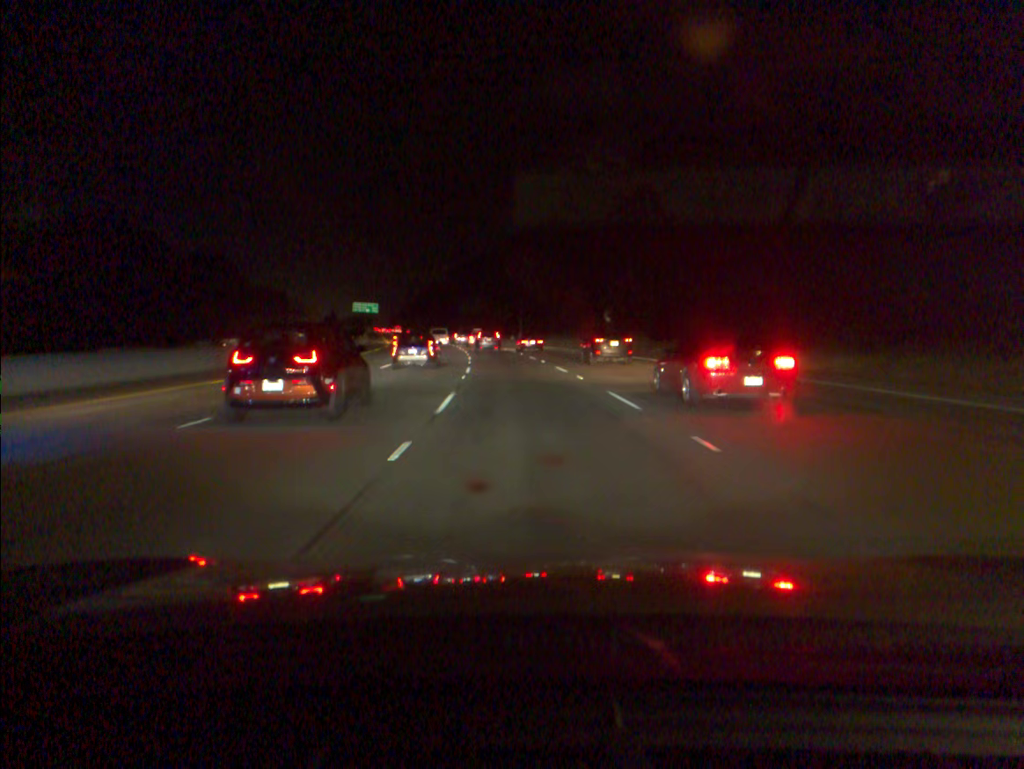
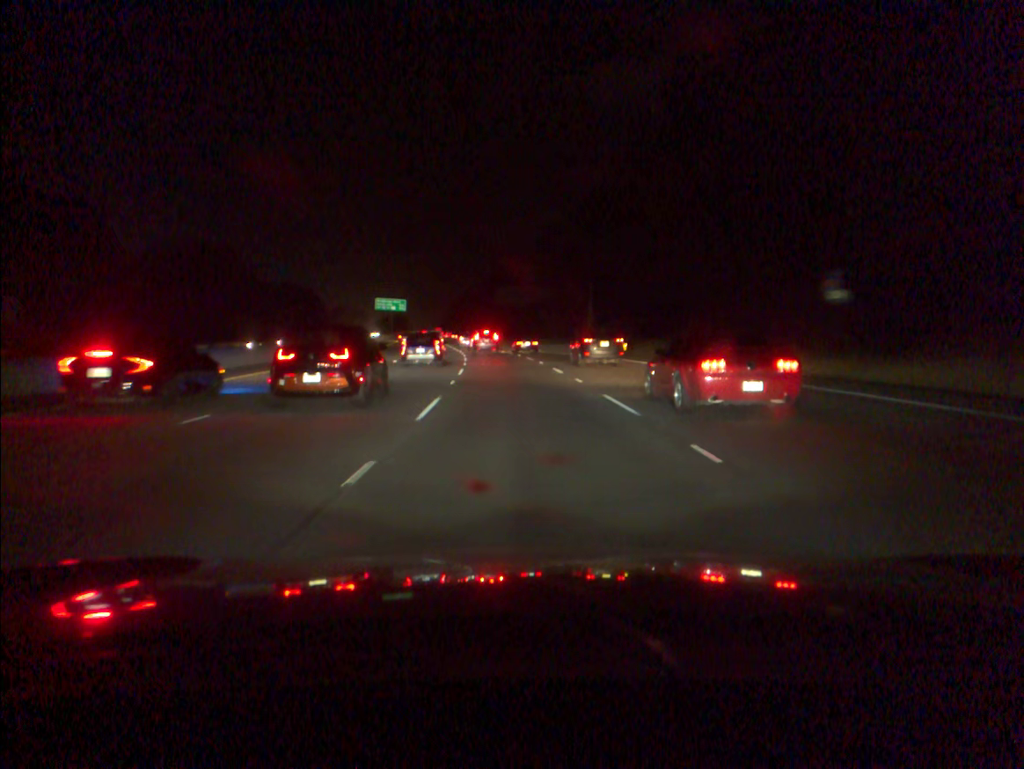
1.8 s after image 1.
(-1.5, +44.8) m; -4°
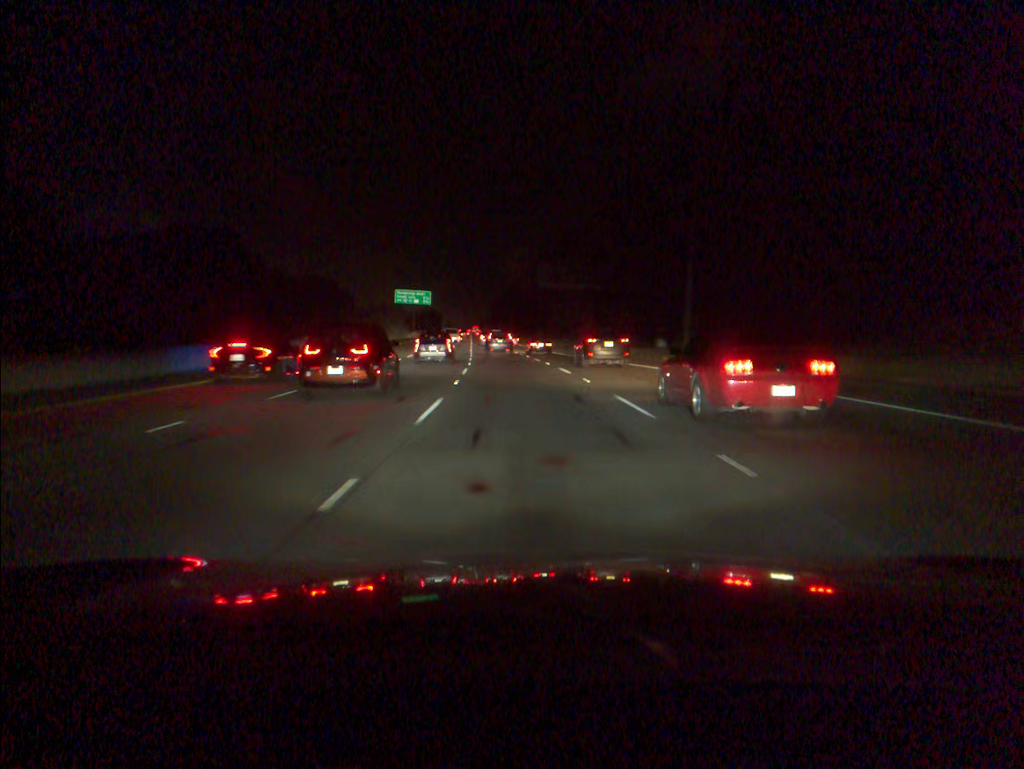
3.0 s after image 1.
(-0.8, +29.9) m; -3°
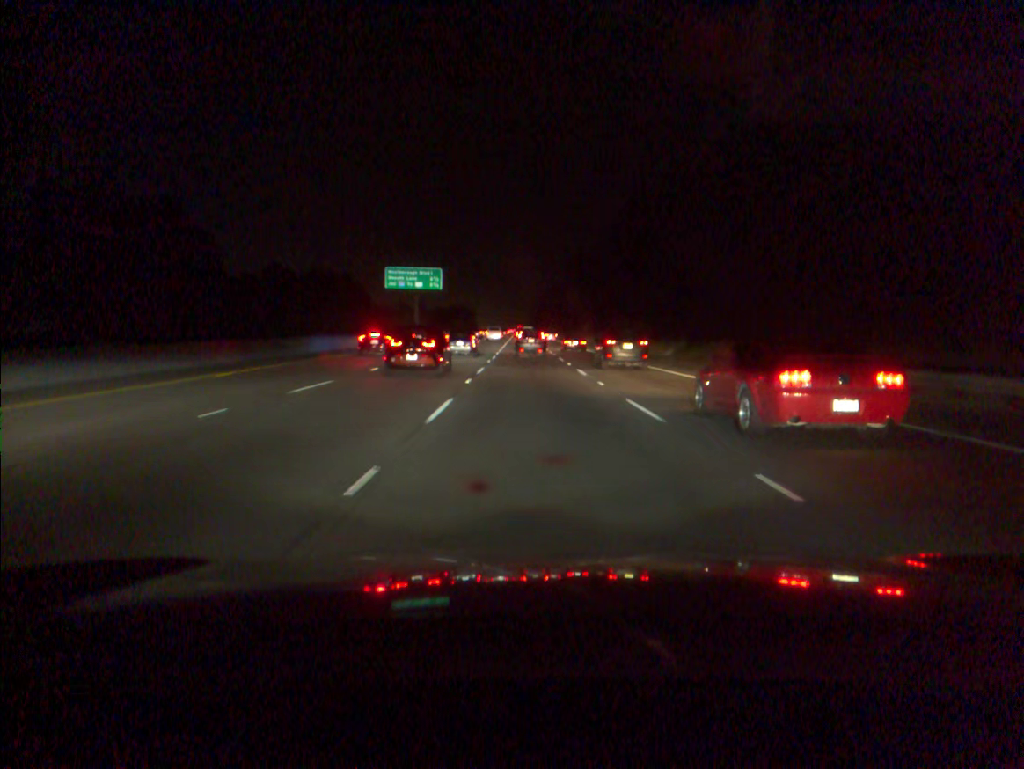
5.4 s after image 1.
(-2.4, +58.0) m; -3°
